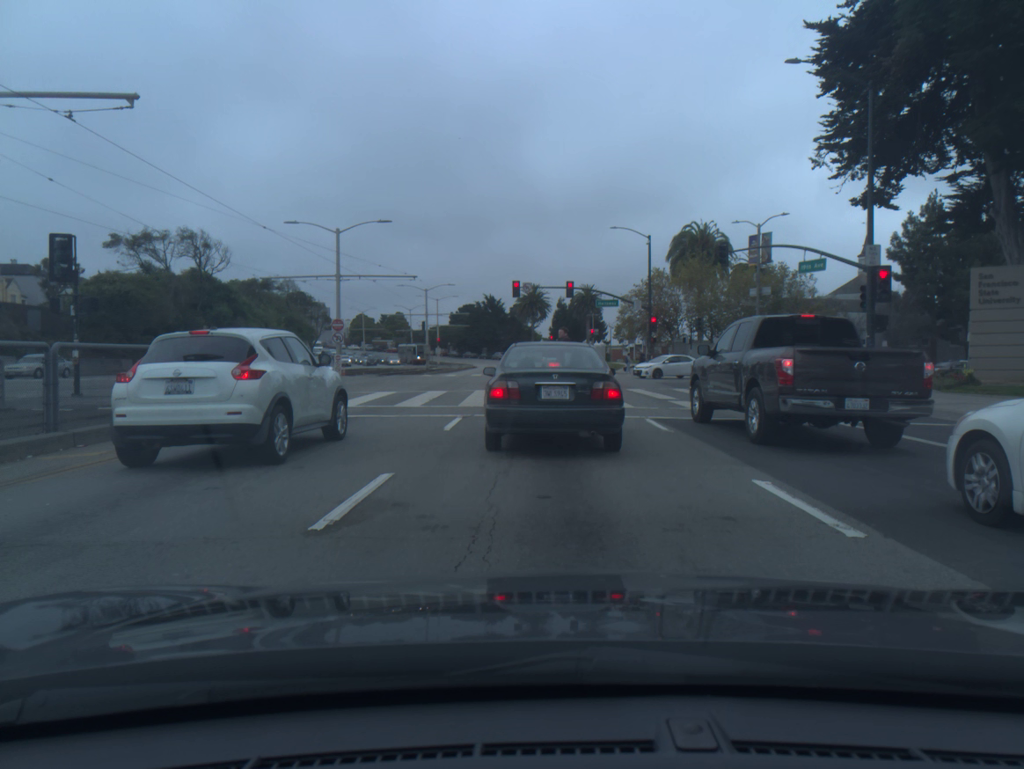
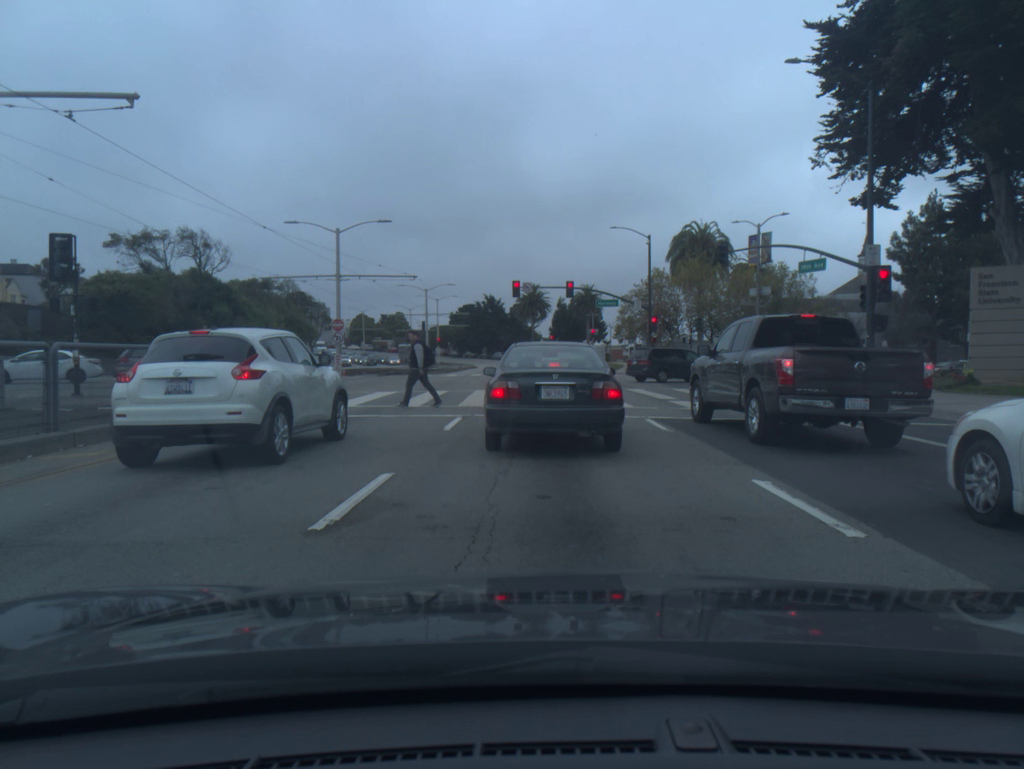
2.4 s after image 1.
(0.0, 0.0) m; 0°
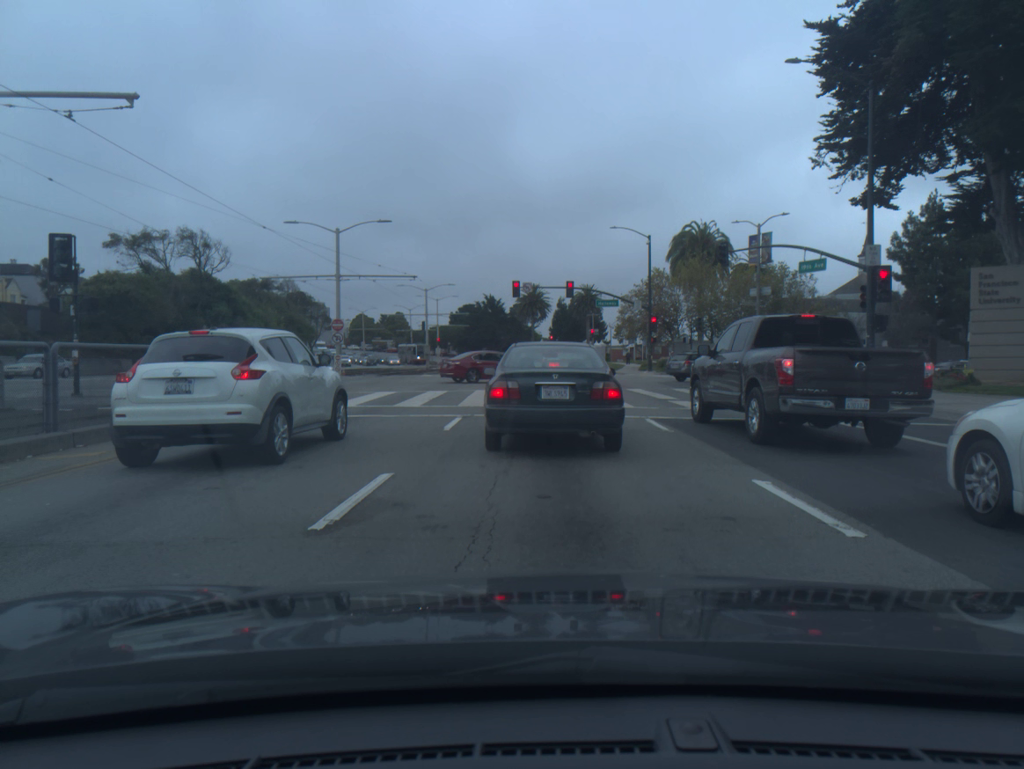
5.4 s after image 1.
(0.0, 0.0) m; 0°
